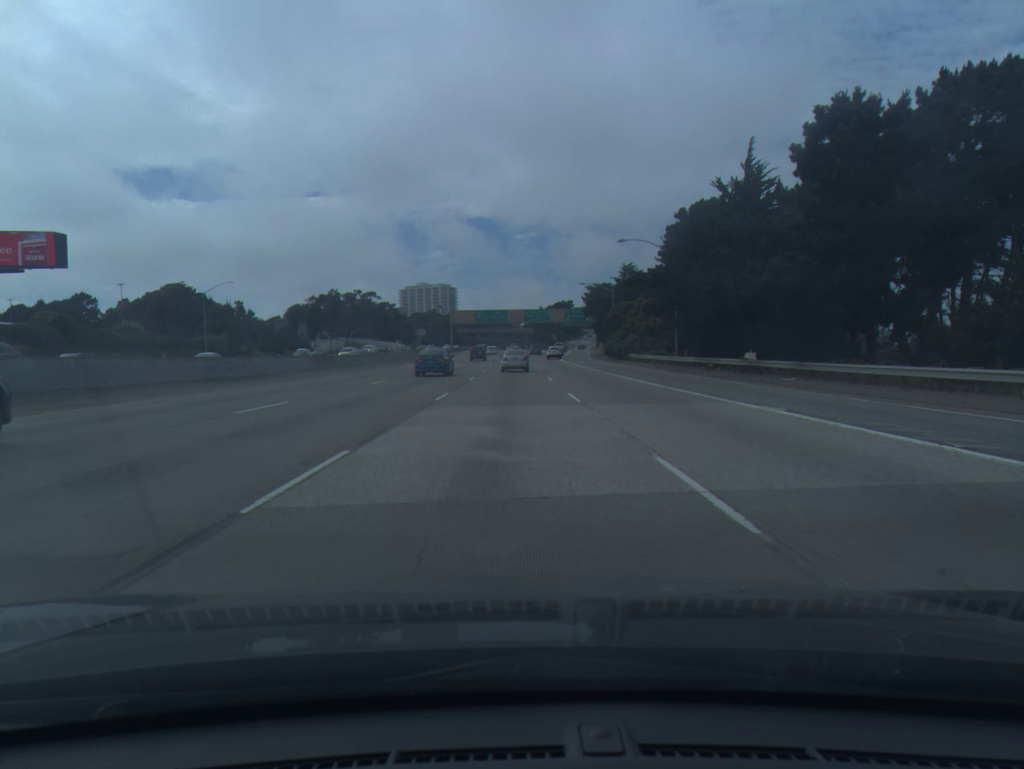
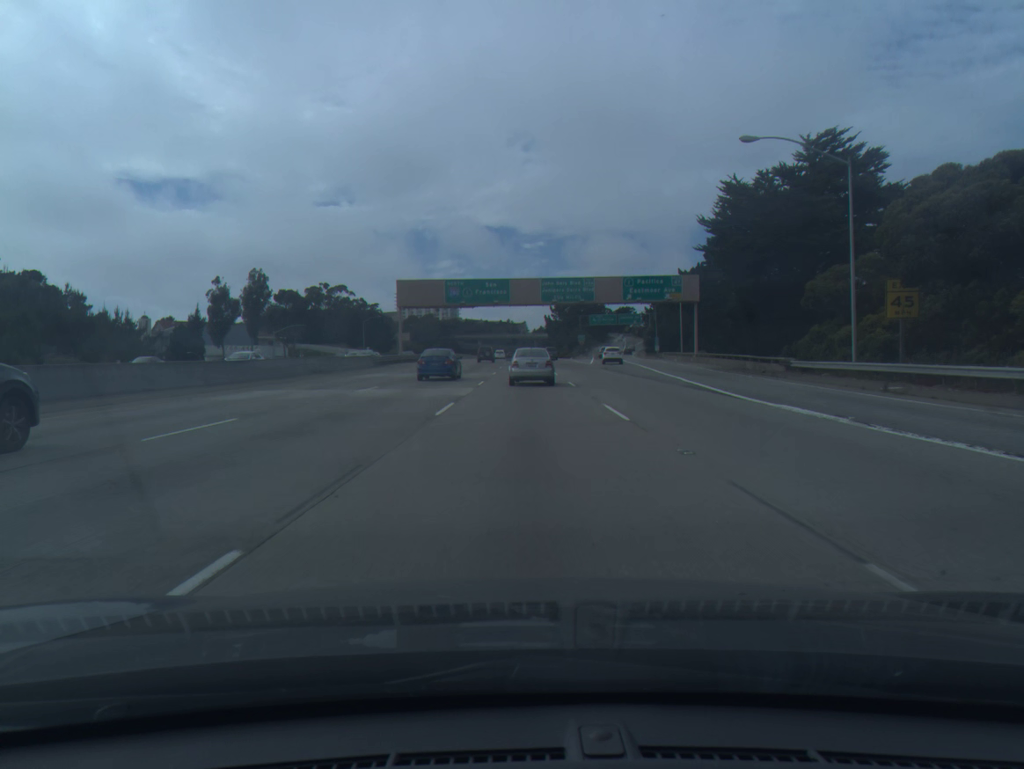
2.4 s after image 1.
(-0.6, +78.3) m; -1°
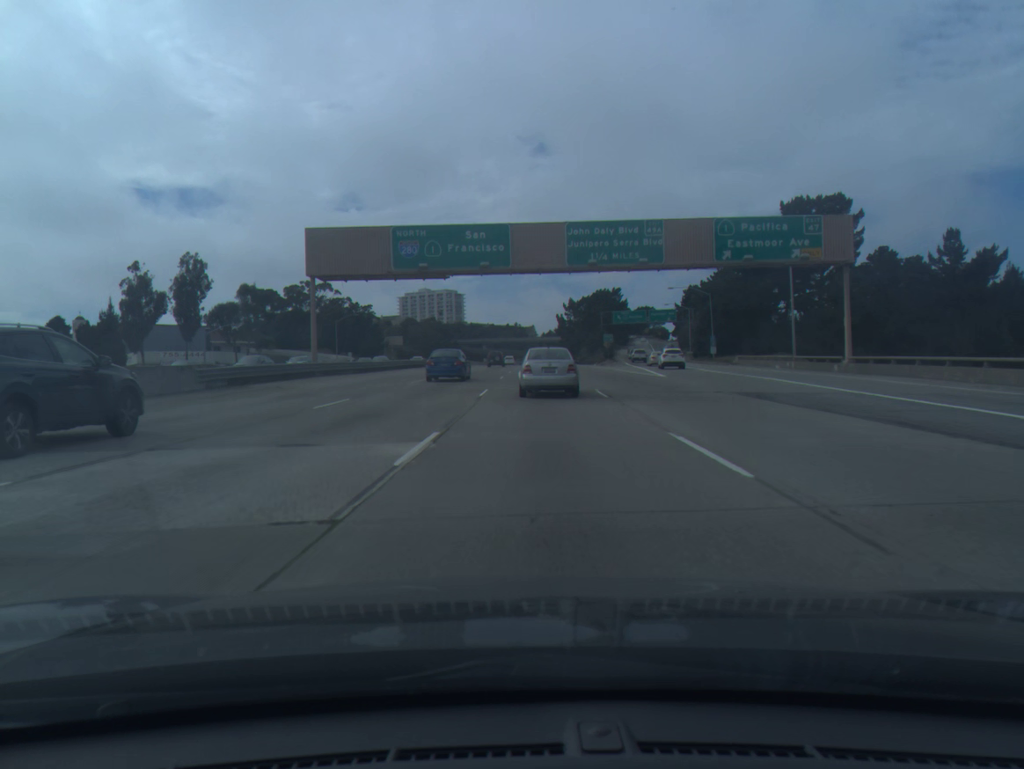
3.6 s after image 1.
(0.0, +36.3) m; 0°
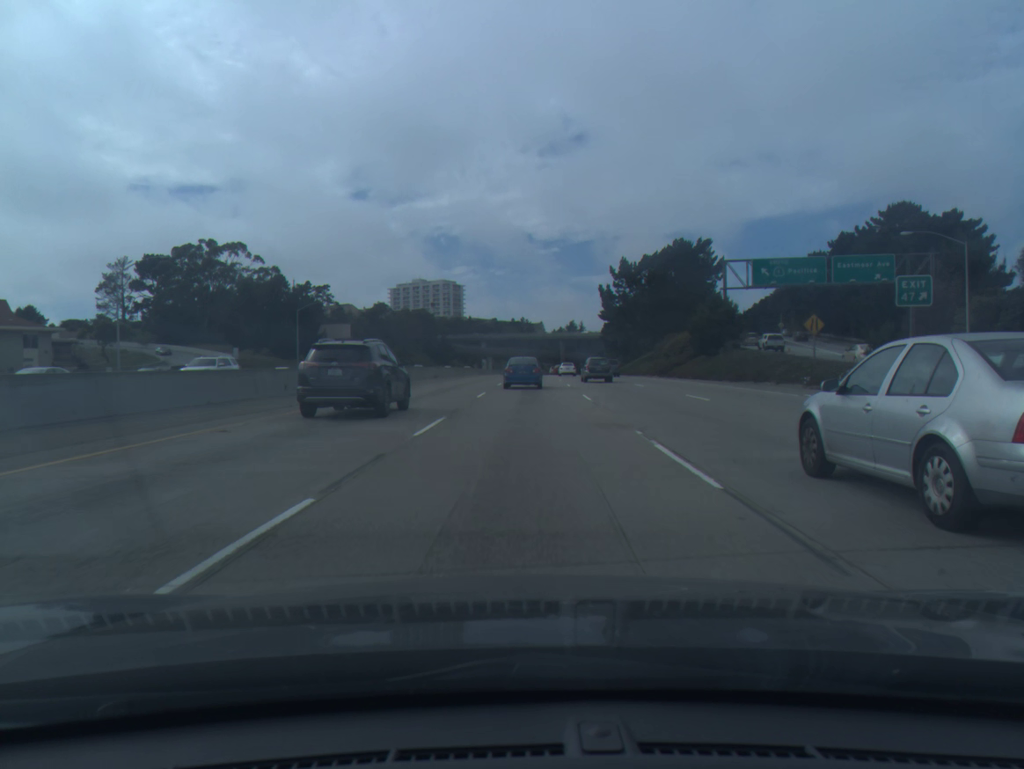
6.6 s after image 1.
(-2.0, +88.6) m; -1°
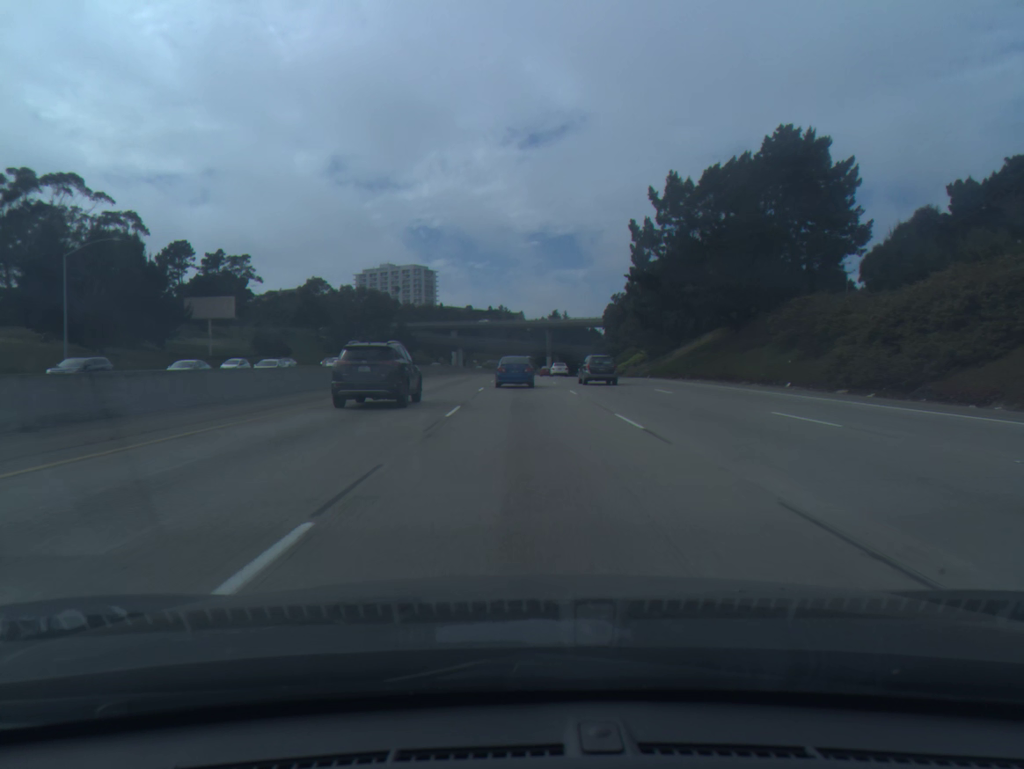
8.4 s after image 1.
(+0.7, +53.9) m; +2°
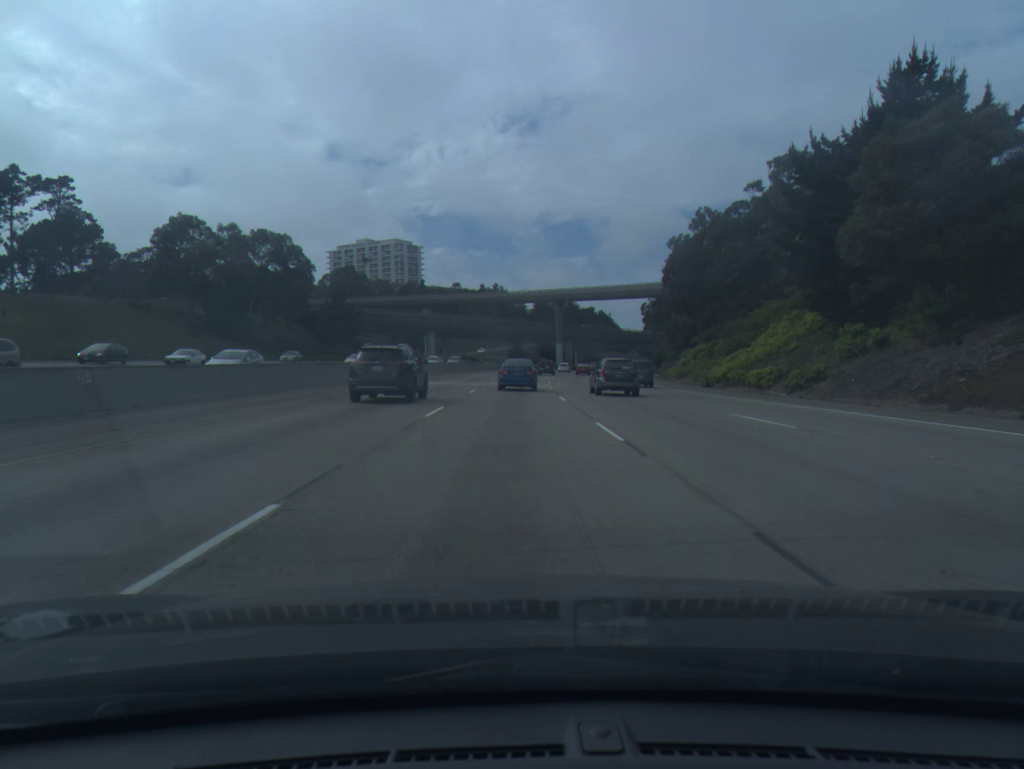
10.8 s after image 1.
(+0.2, +72.3) m; 0°
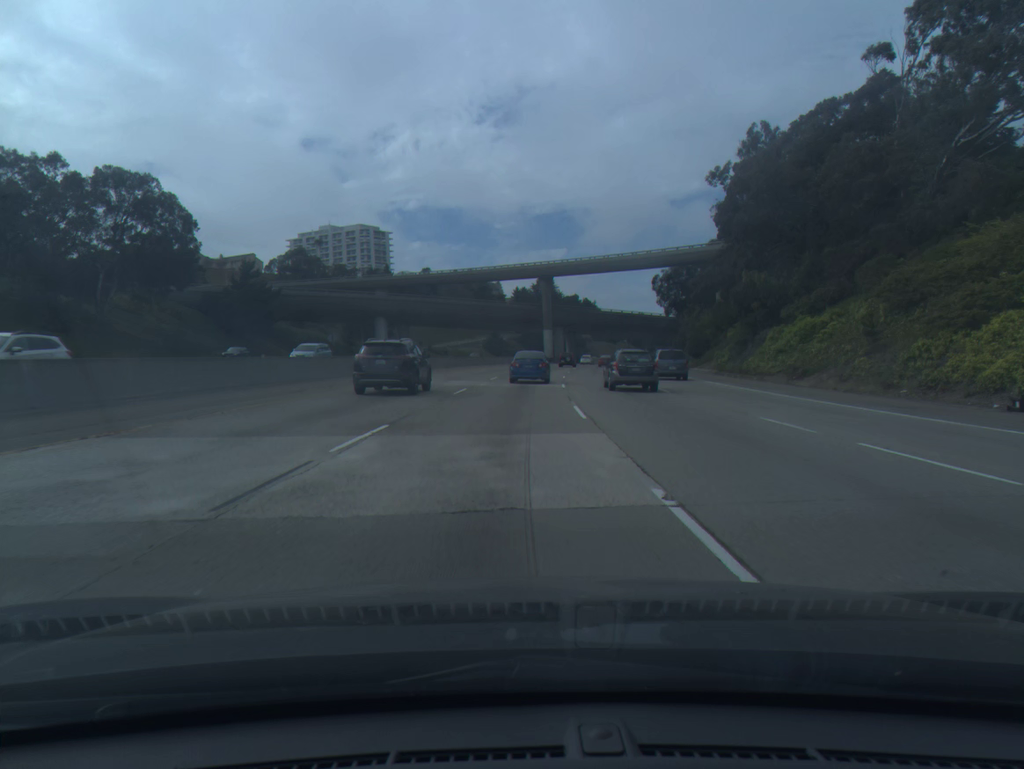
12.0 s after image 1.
(+0.4, +36.5) m; +1°
